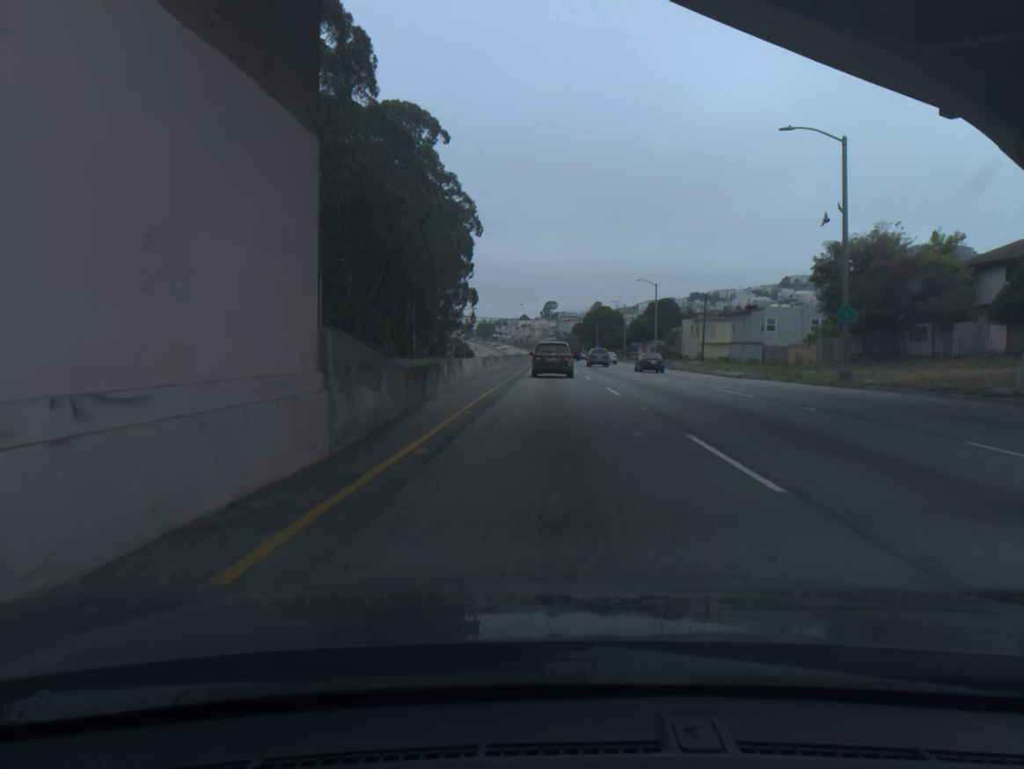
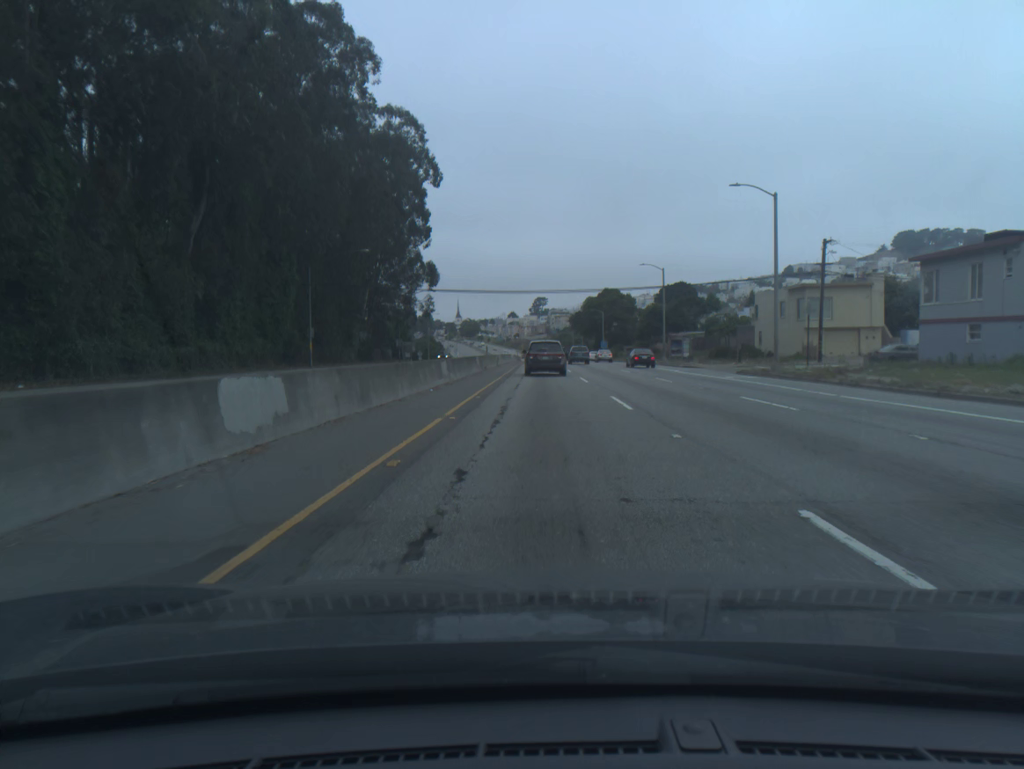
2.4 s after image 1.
(+0.4, +49.4) m; +1°
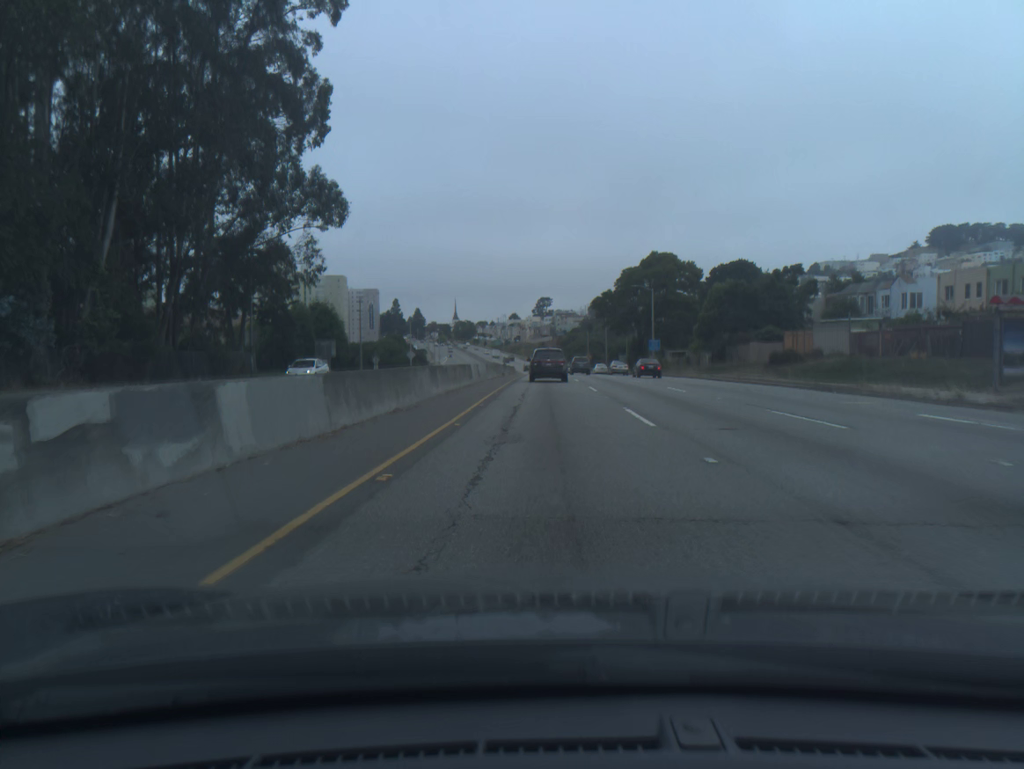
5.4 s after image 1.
(-0.4, +61.0) m; 0°
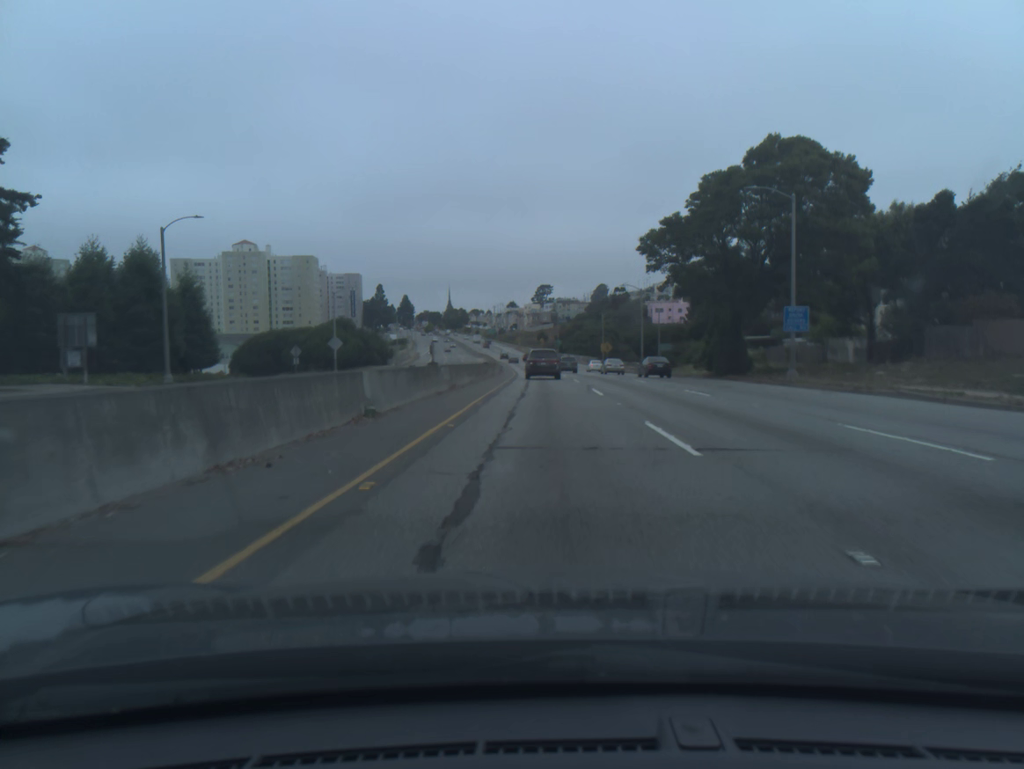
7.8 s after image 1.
(-0.1, +49.0) m; 0°
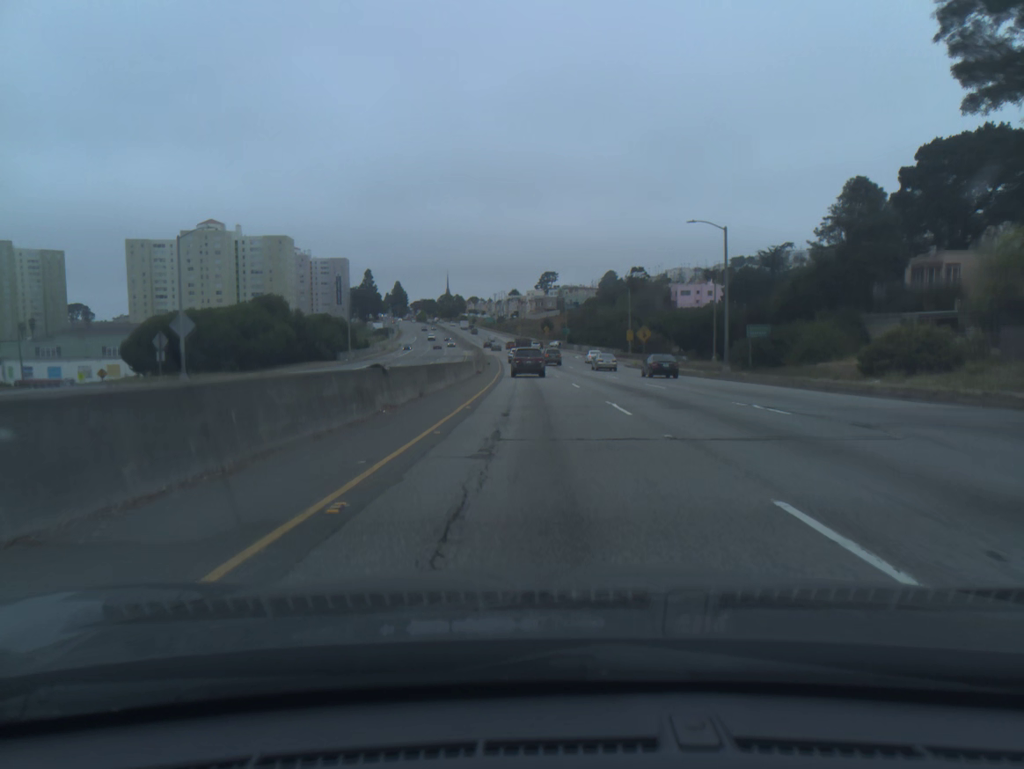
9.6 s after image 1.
(0.0, +37.3) m; 0°
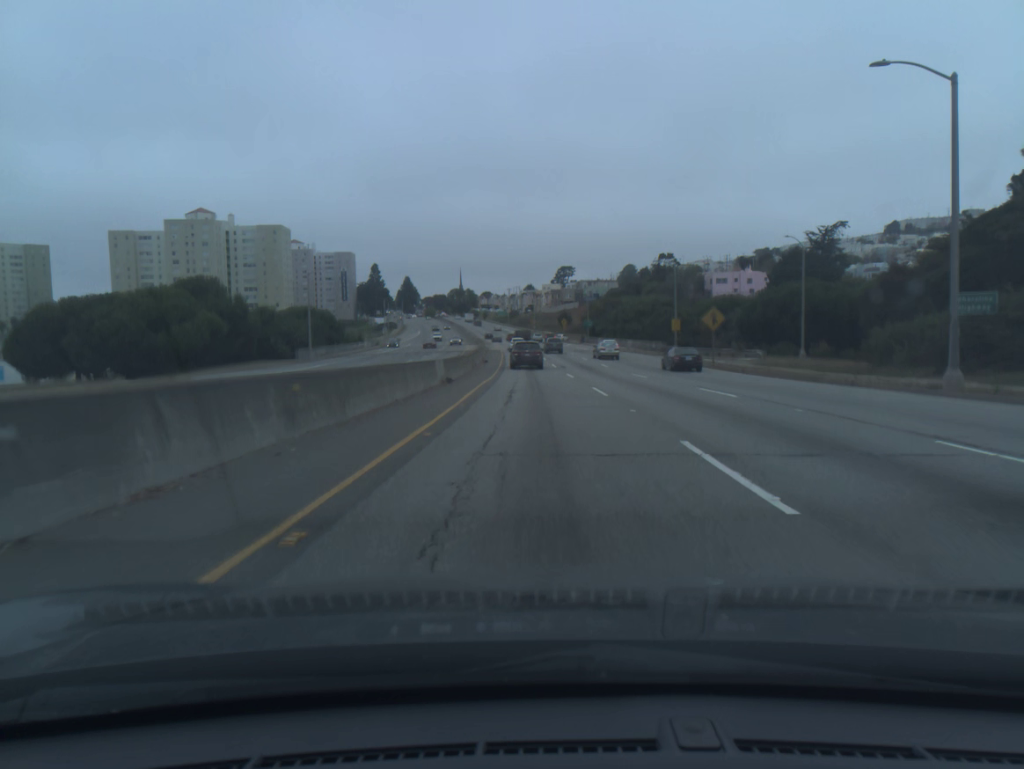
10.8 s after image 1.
(-0.2, +25.3) m; -1°
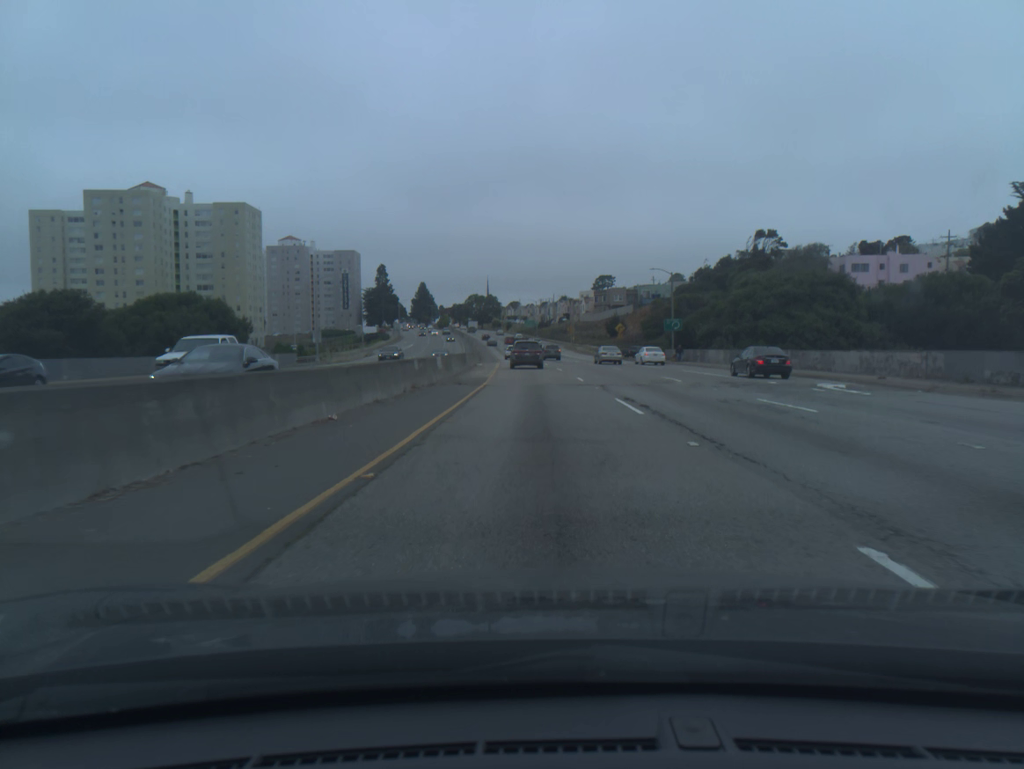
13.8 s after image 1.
(-1.6, +64.5) m; -2°
